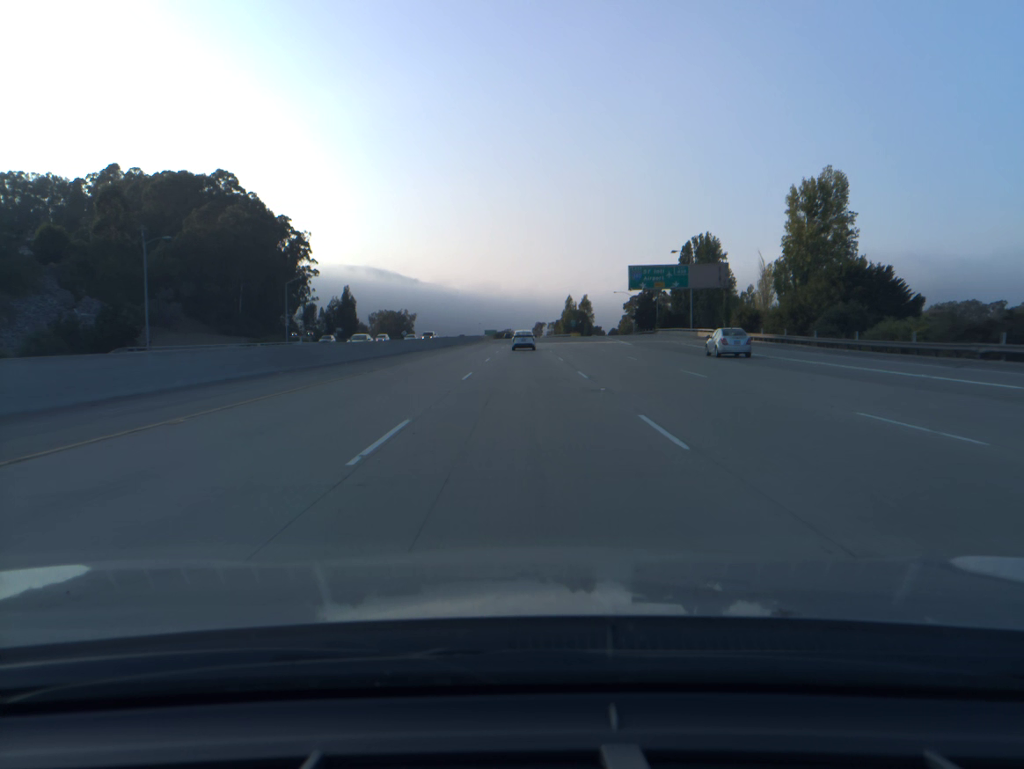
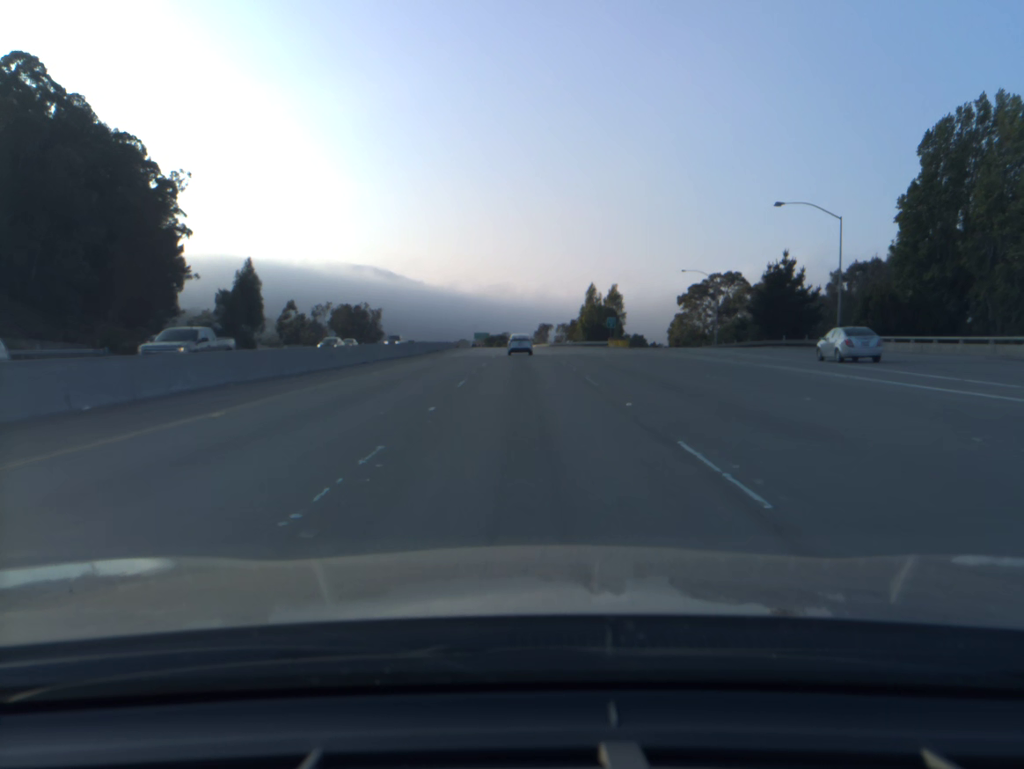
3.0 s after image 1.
(+0.1, +90.8) m; 0°
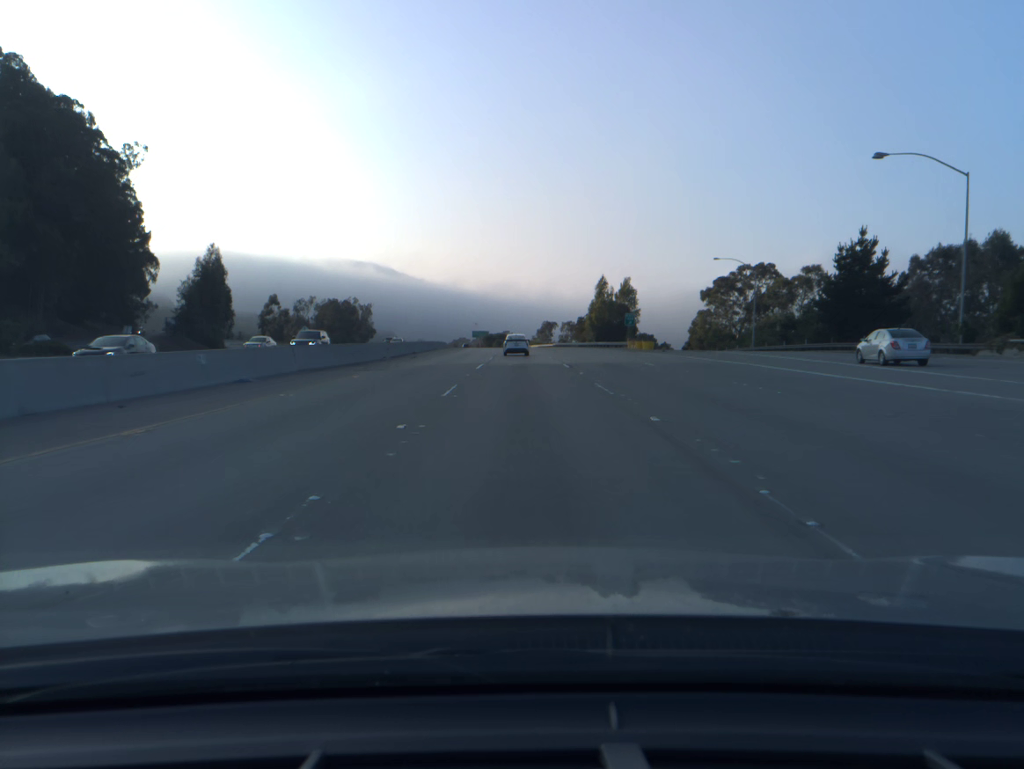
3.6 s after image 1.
(0.0, +17.7) m; 0°
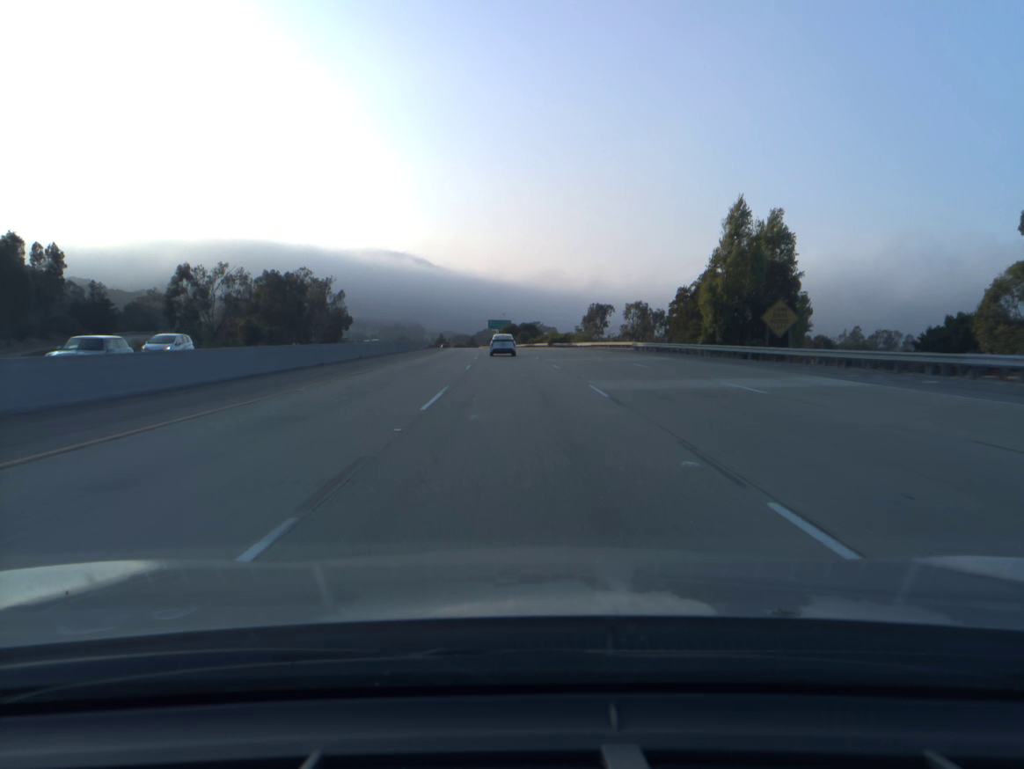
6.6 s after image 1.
(-1.3, +88.3) m; -2°
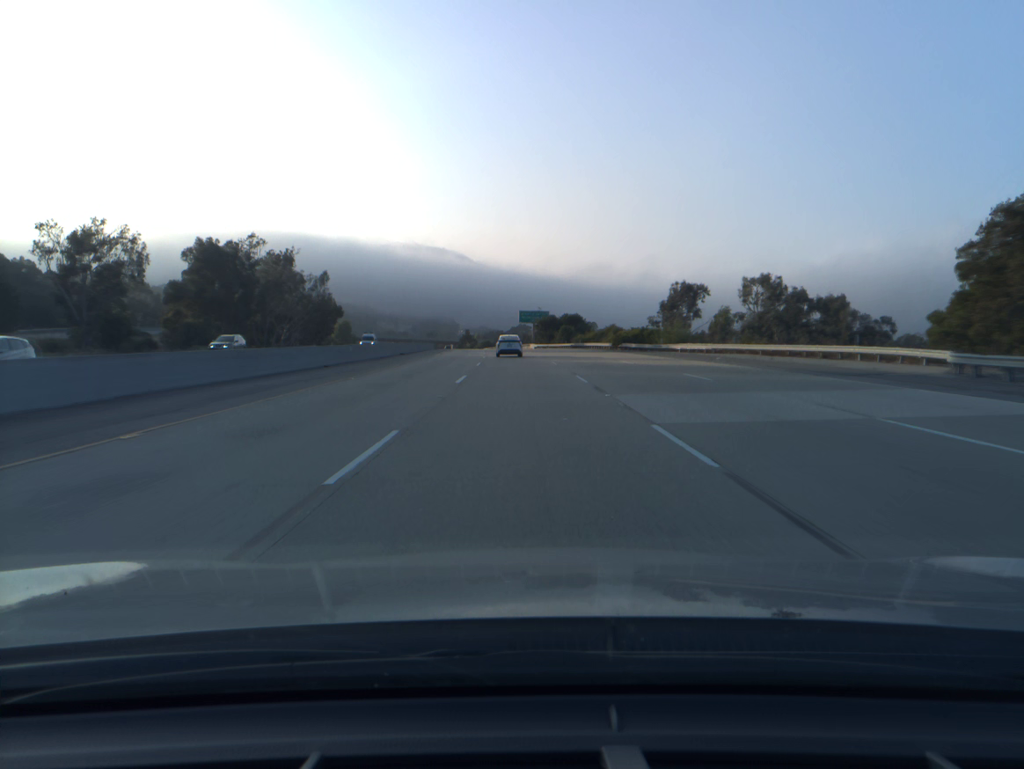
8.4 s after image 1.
(-1.2, +52.6) m; -3°
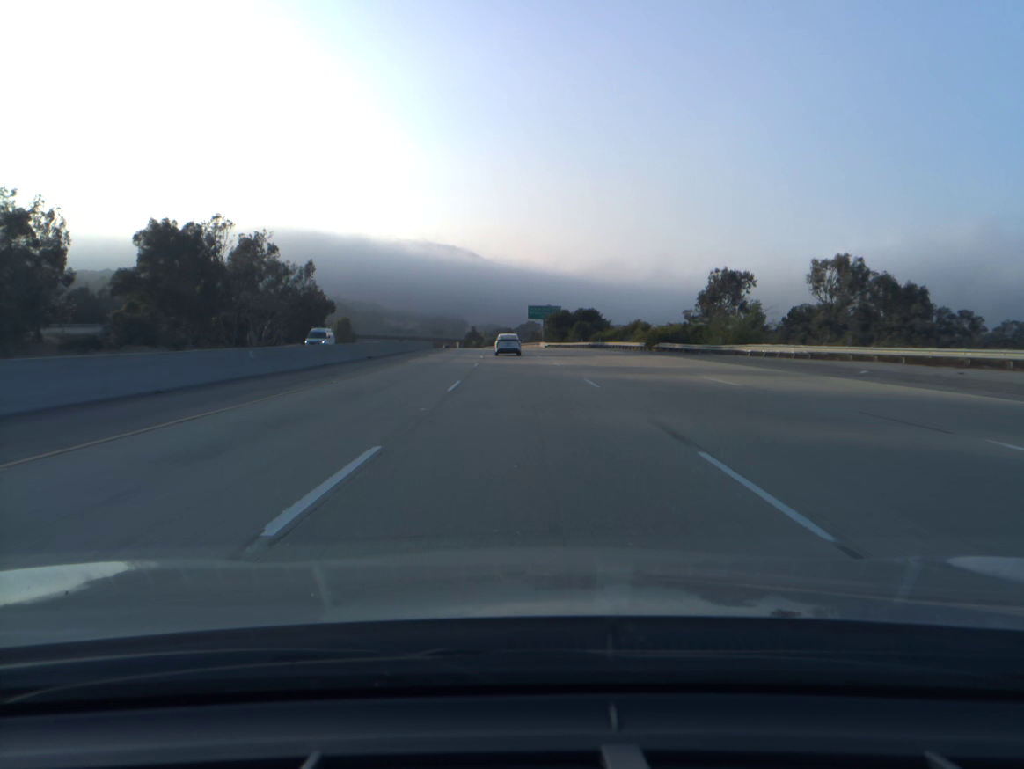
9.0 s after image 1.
(-0.1, +17.5) m; -1°
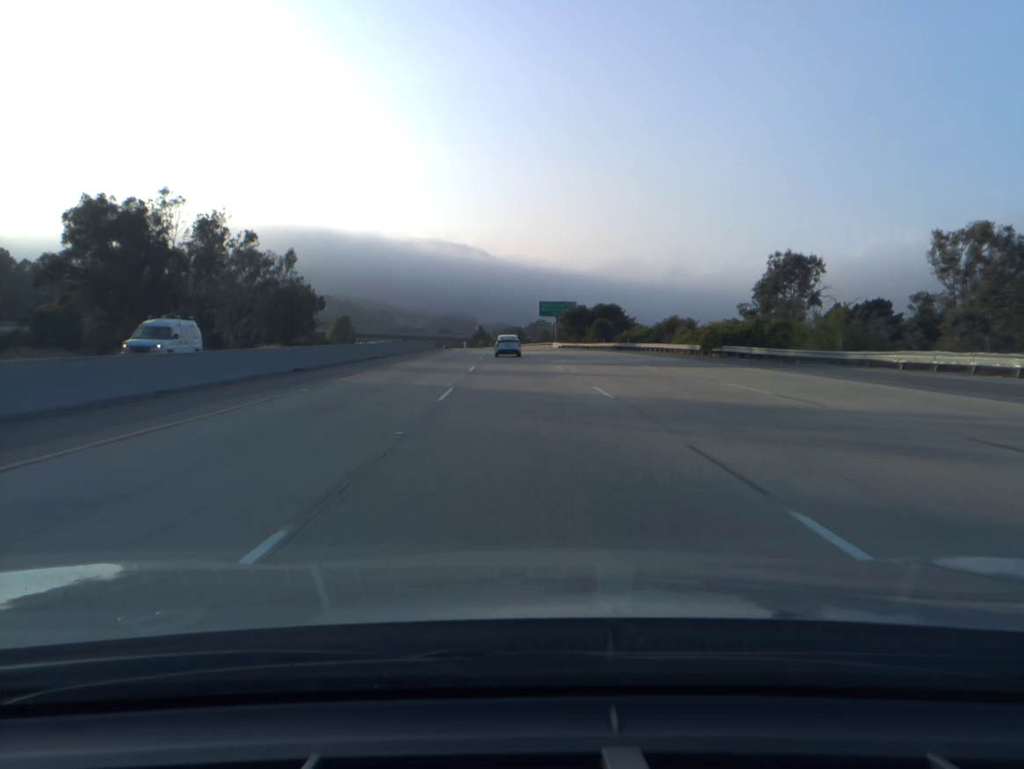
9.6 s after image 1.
(-0.1, +17.5) m; -1°
